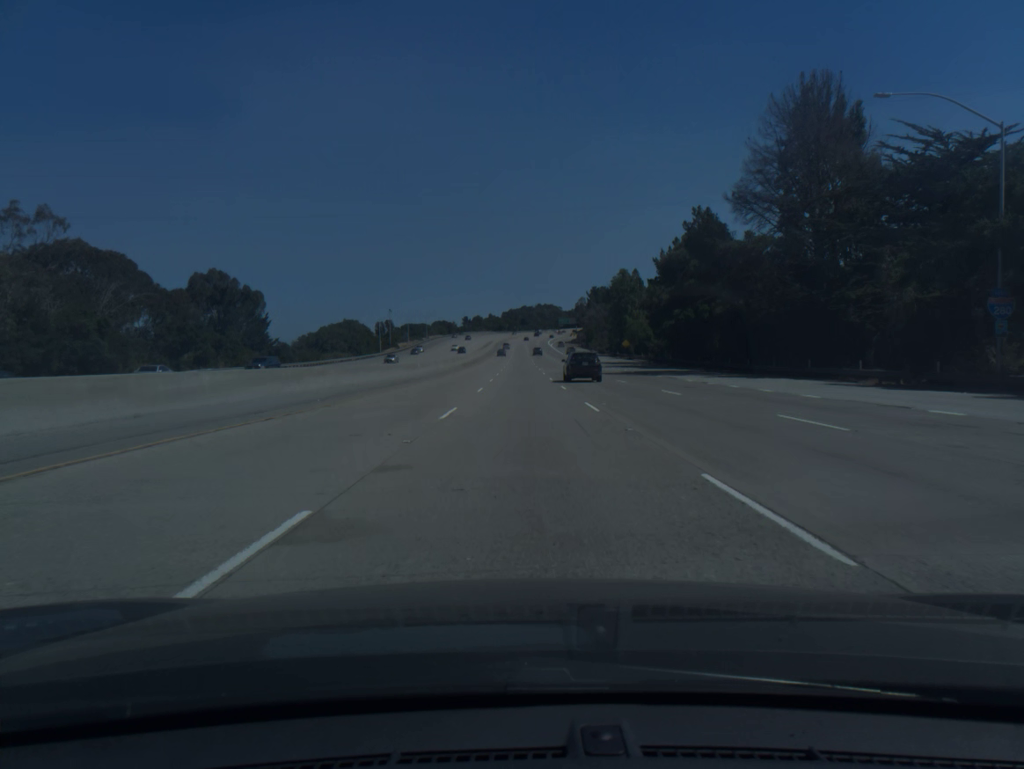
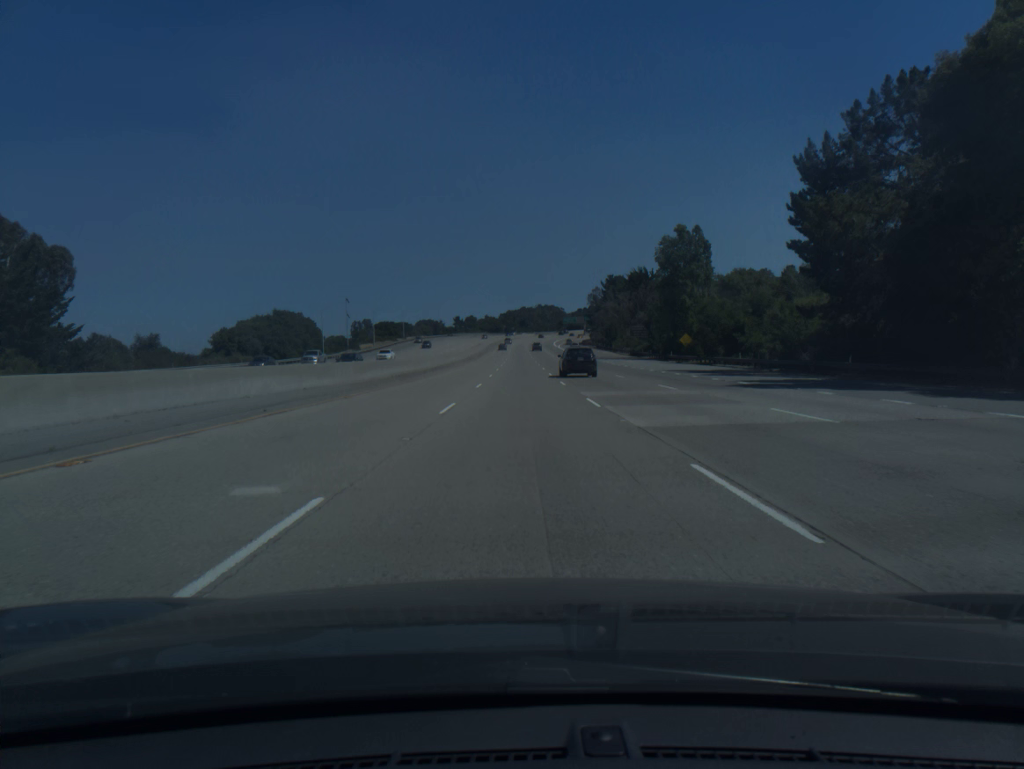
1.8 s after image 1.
(0.0, +56.4) m; 0°
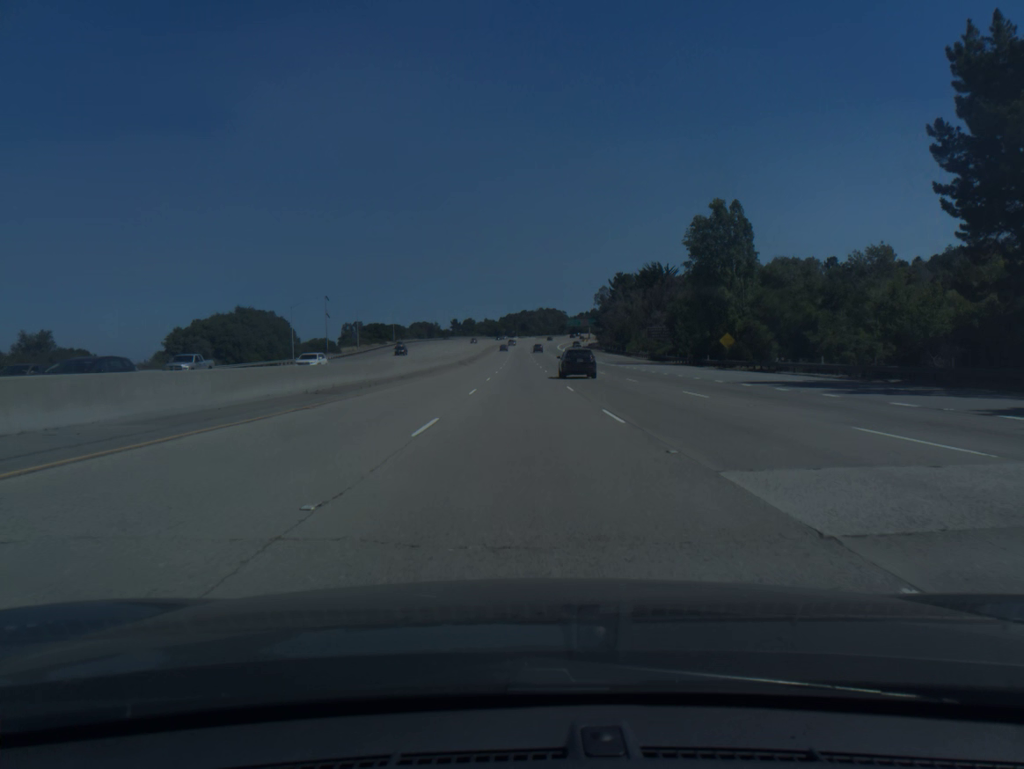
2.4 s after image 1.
(0.0, +18.8) m; 0°
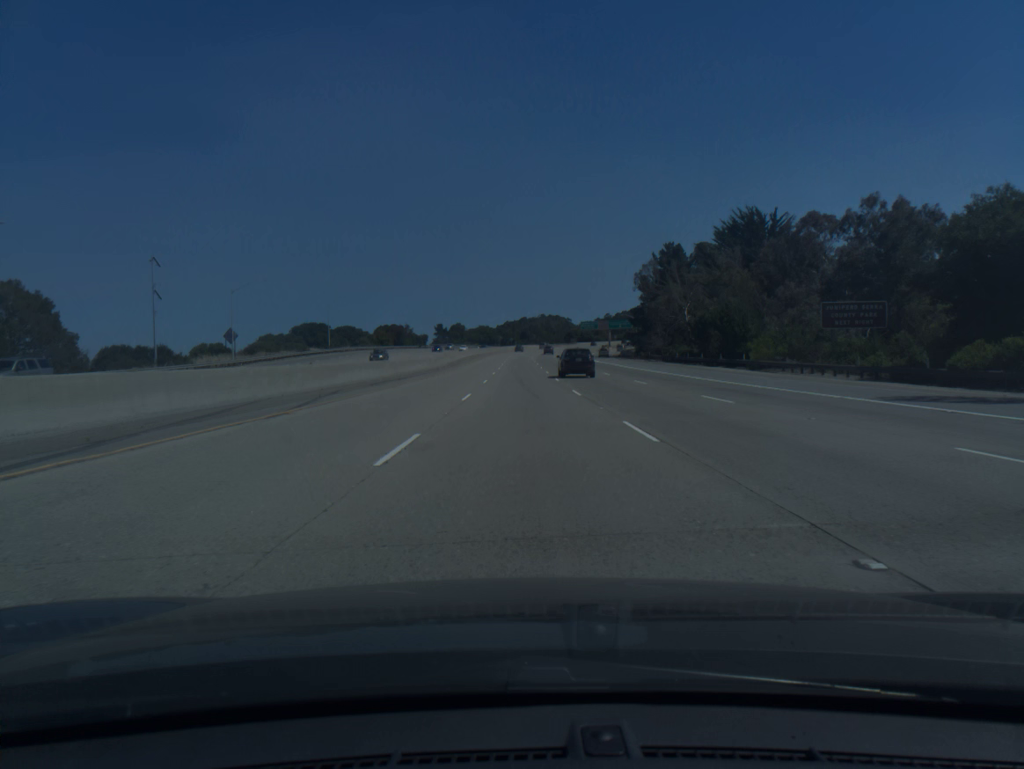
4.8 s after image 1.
(+0.1, +74.8) m; 0°
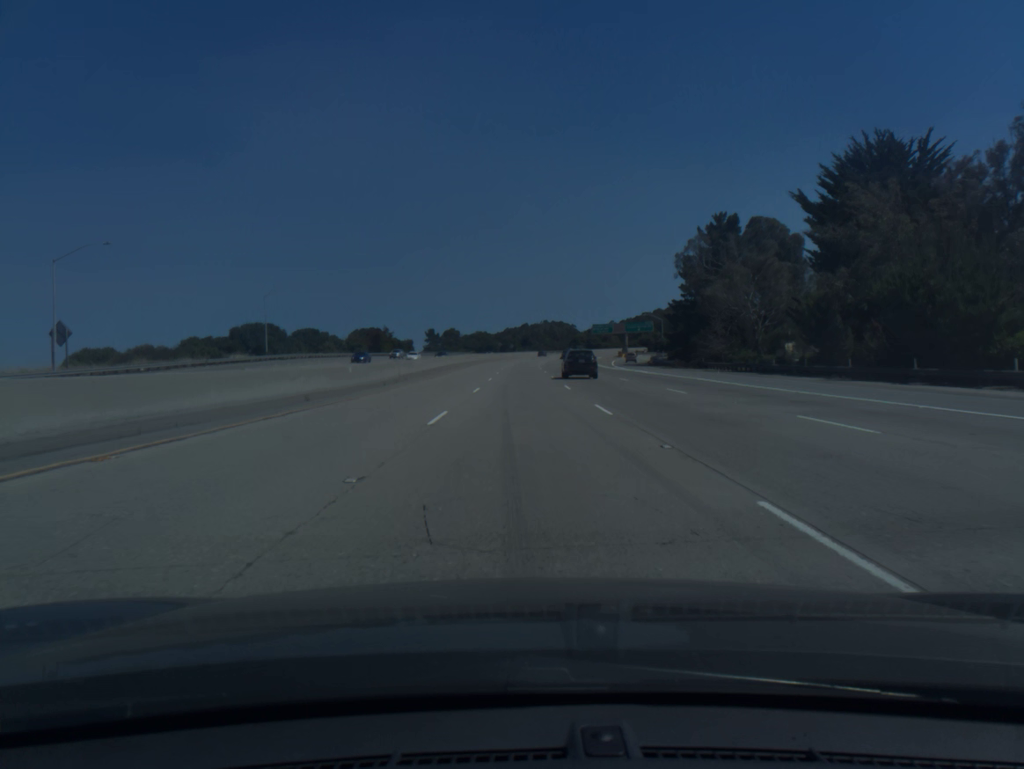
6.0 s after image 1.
(0.0, +37.1) m; 0°
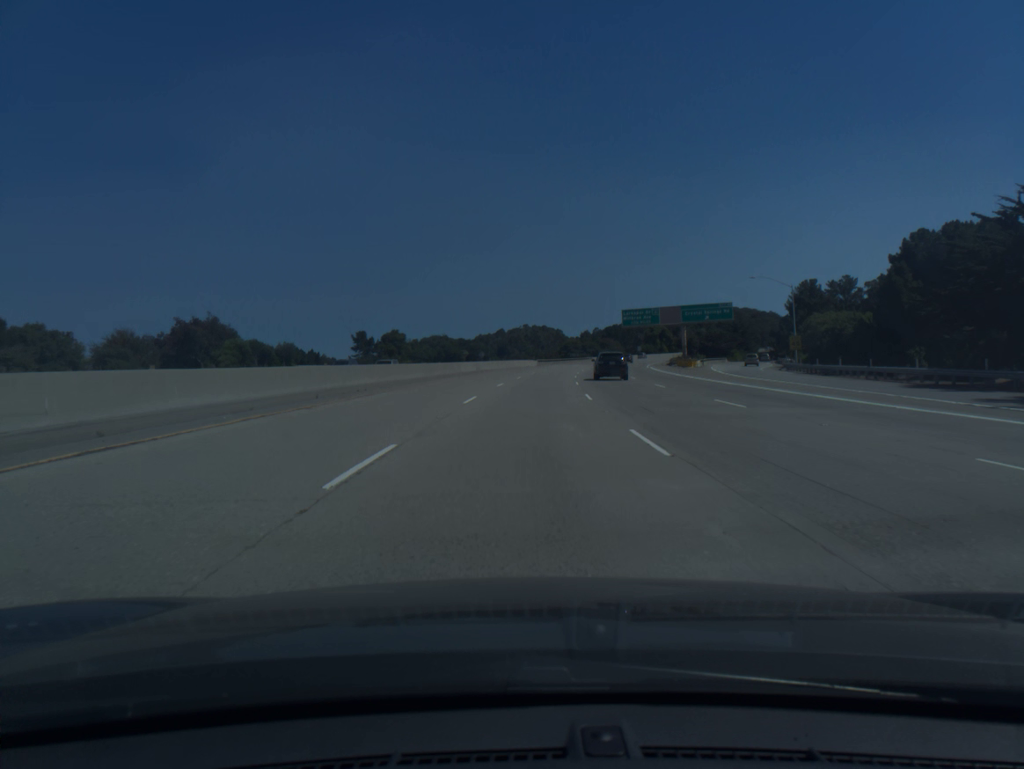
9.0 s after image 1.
(+0.5, +92.5) m; +2°
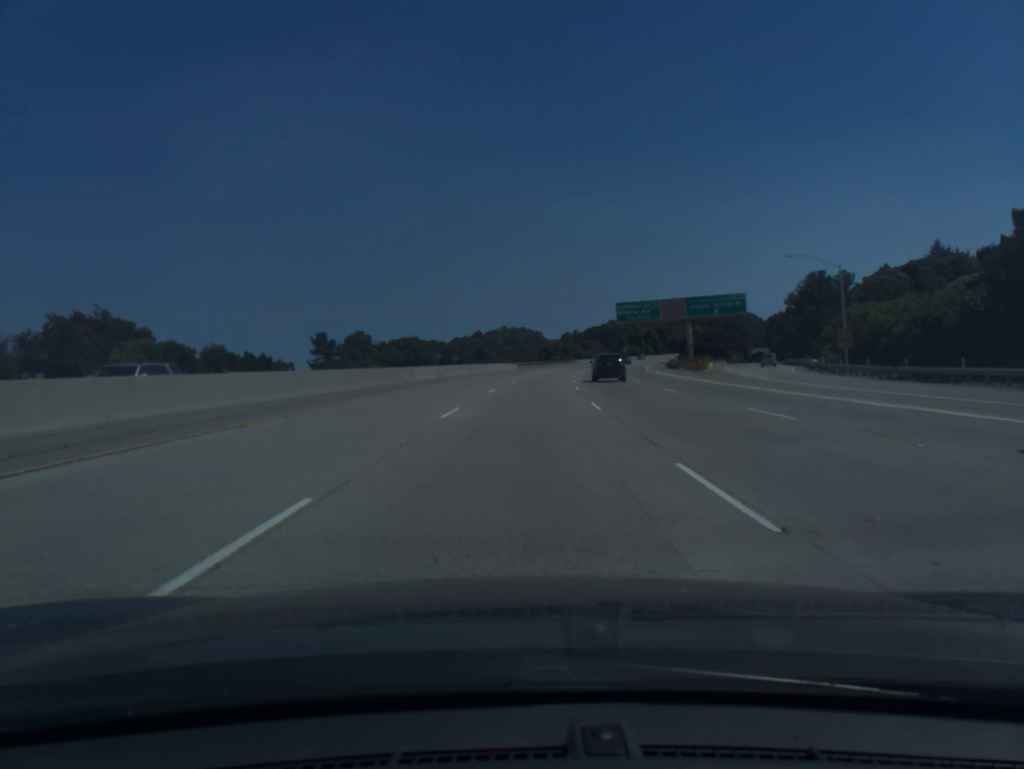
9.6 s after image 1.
(+0.2, +18.6) m; +2°
